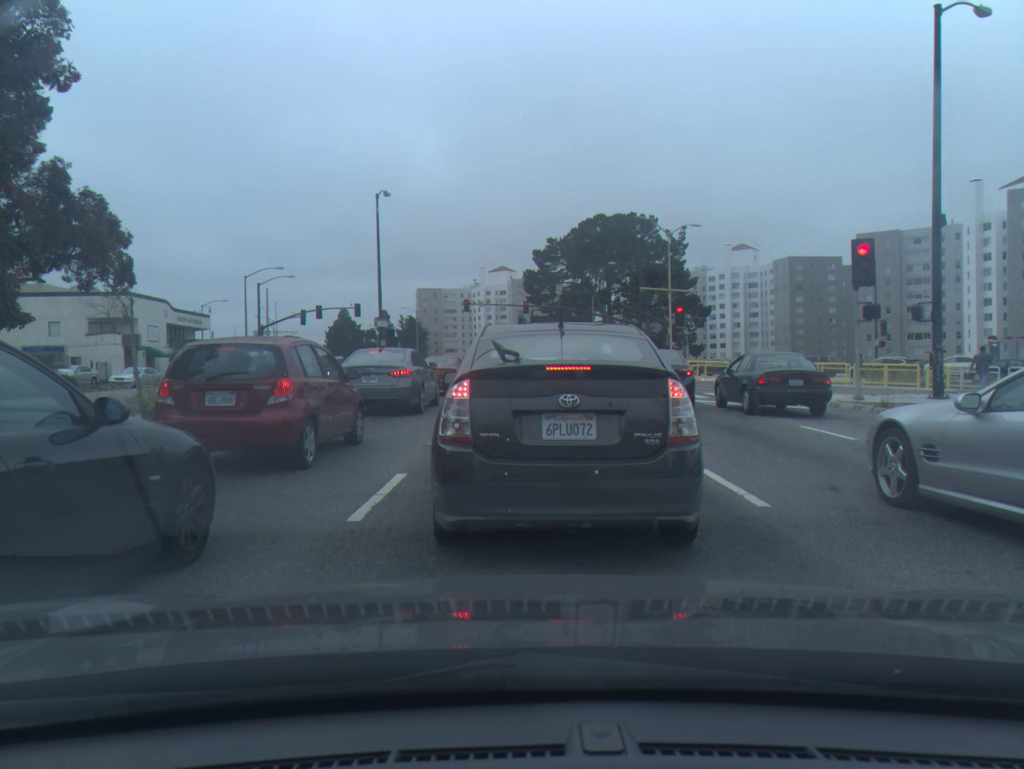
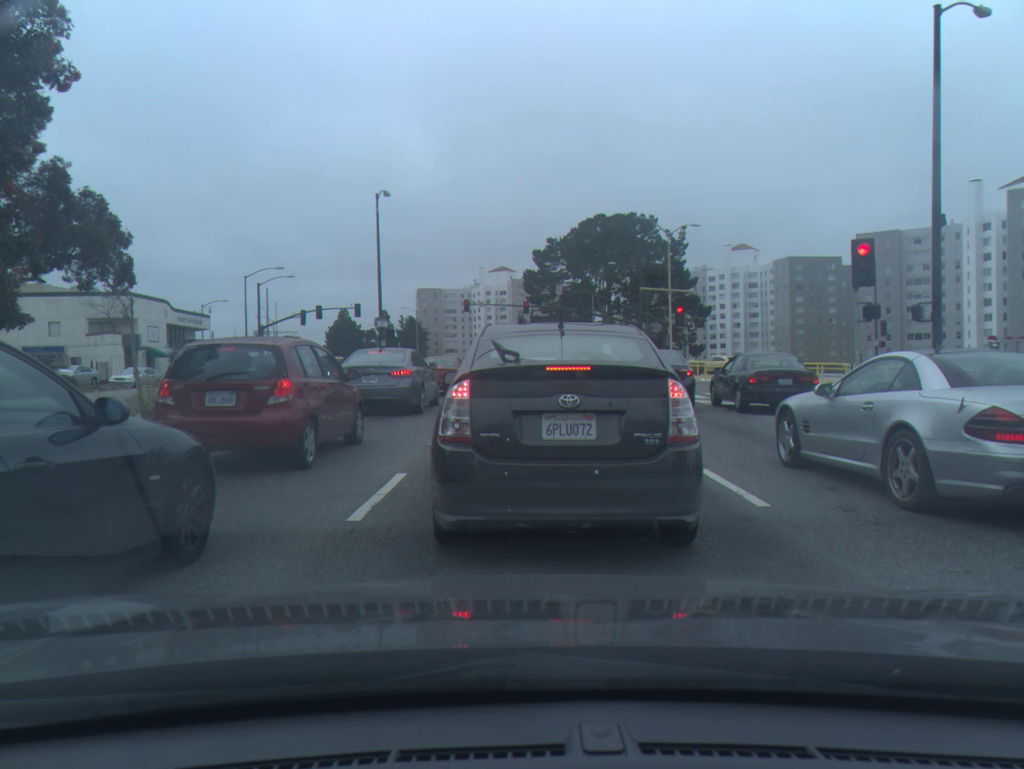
(0.0, 0.0) m; 0°
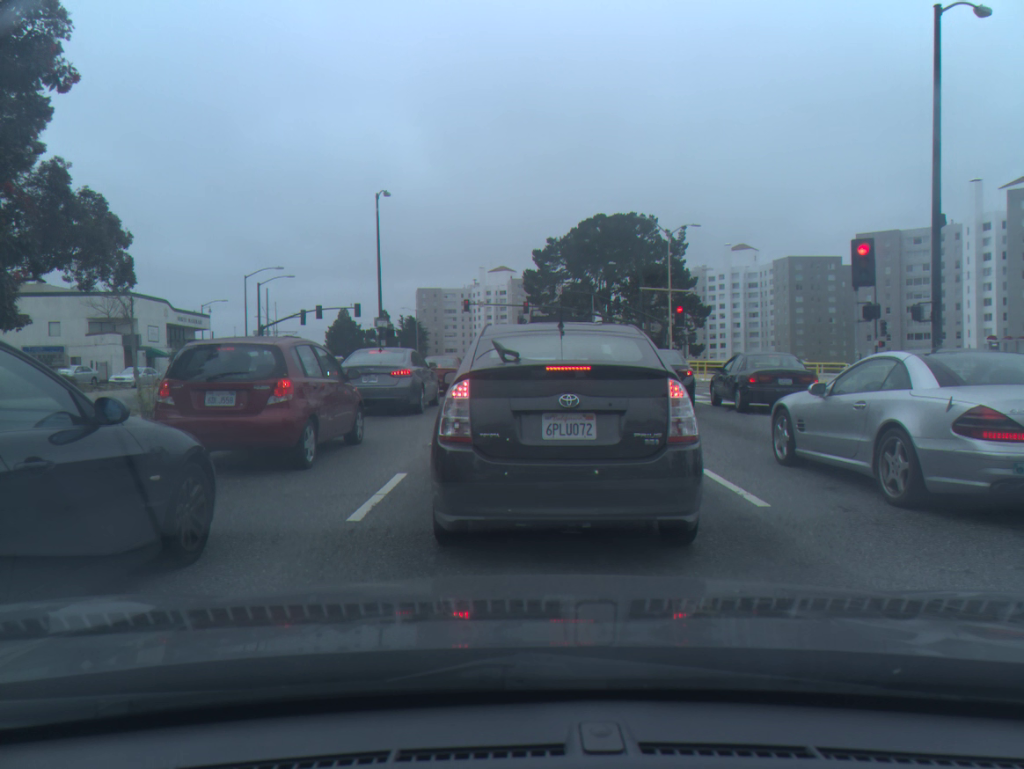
(0.0, 0.0) m; 0°
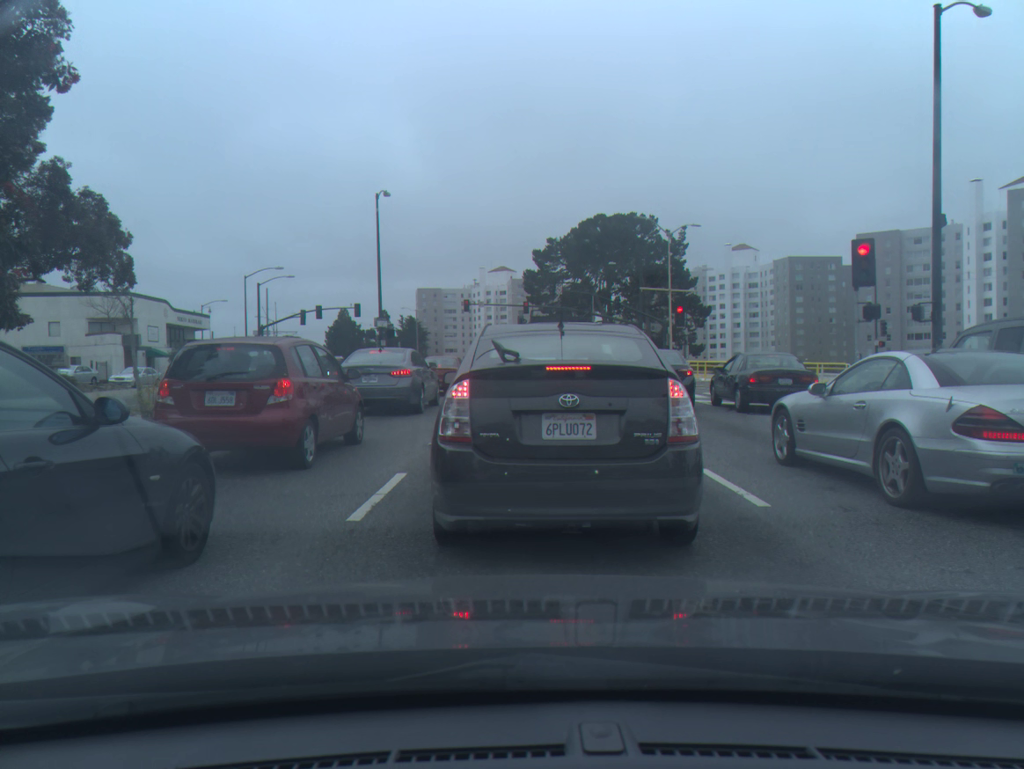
(0.0, 0.0) m; 0°
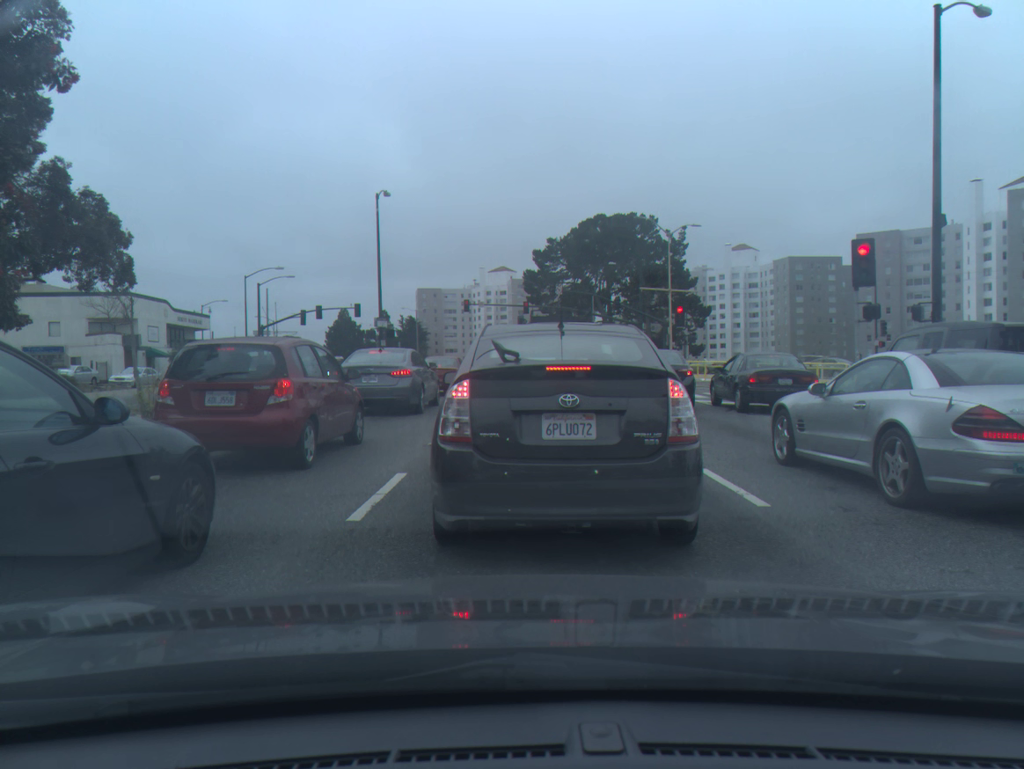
(0.0, 0.0) m; 0°
